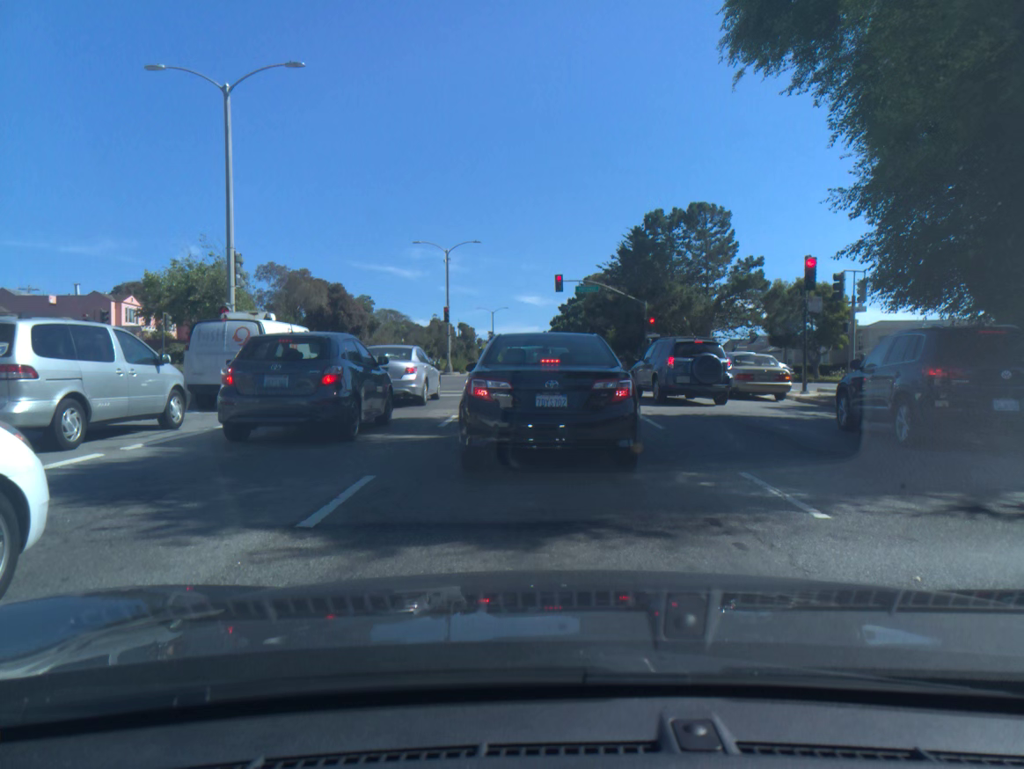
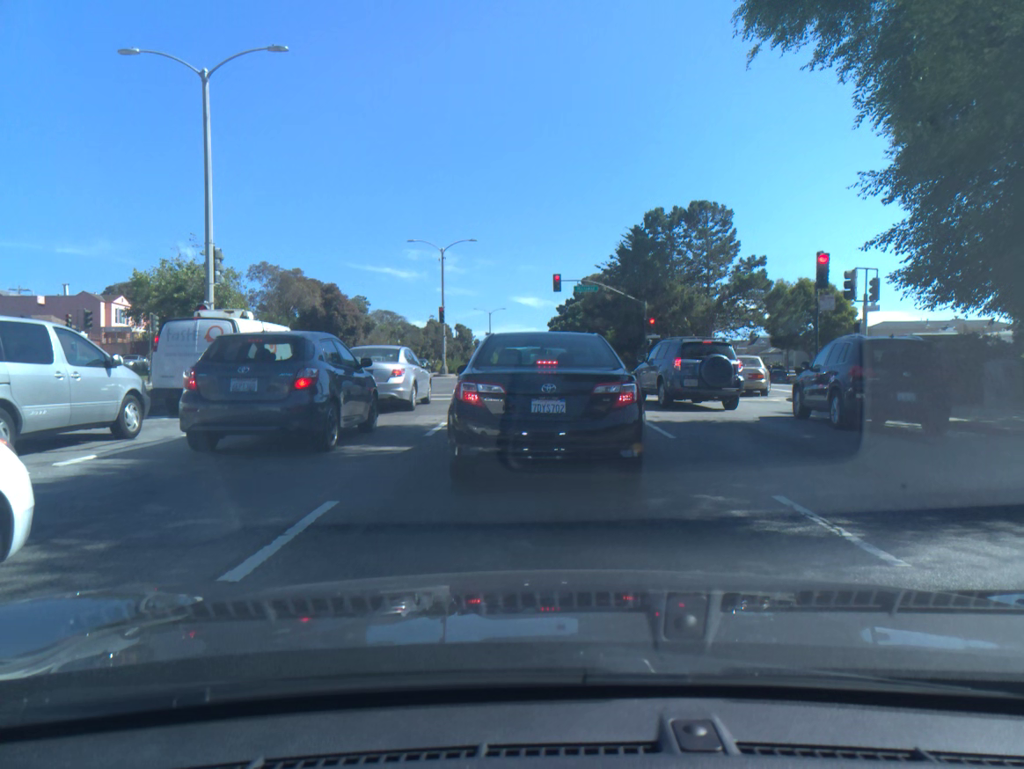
(+0.1, +1.3) m; 0°
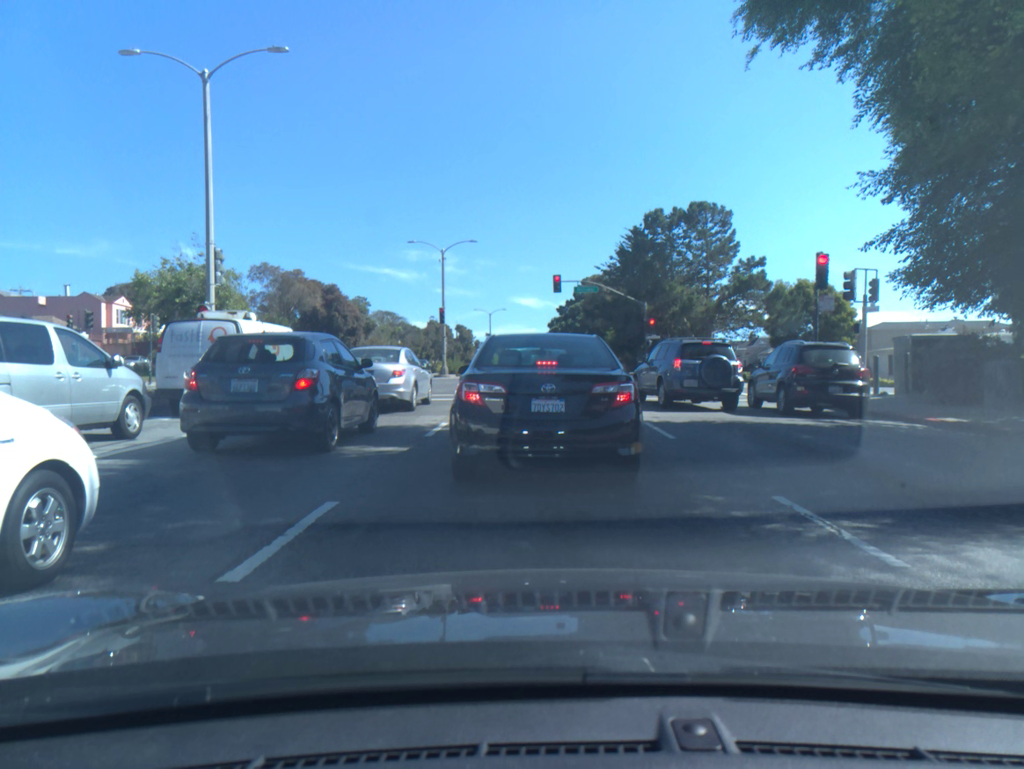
(0.0, 0.0) m; 0°
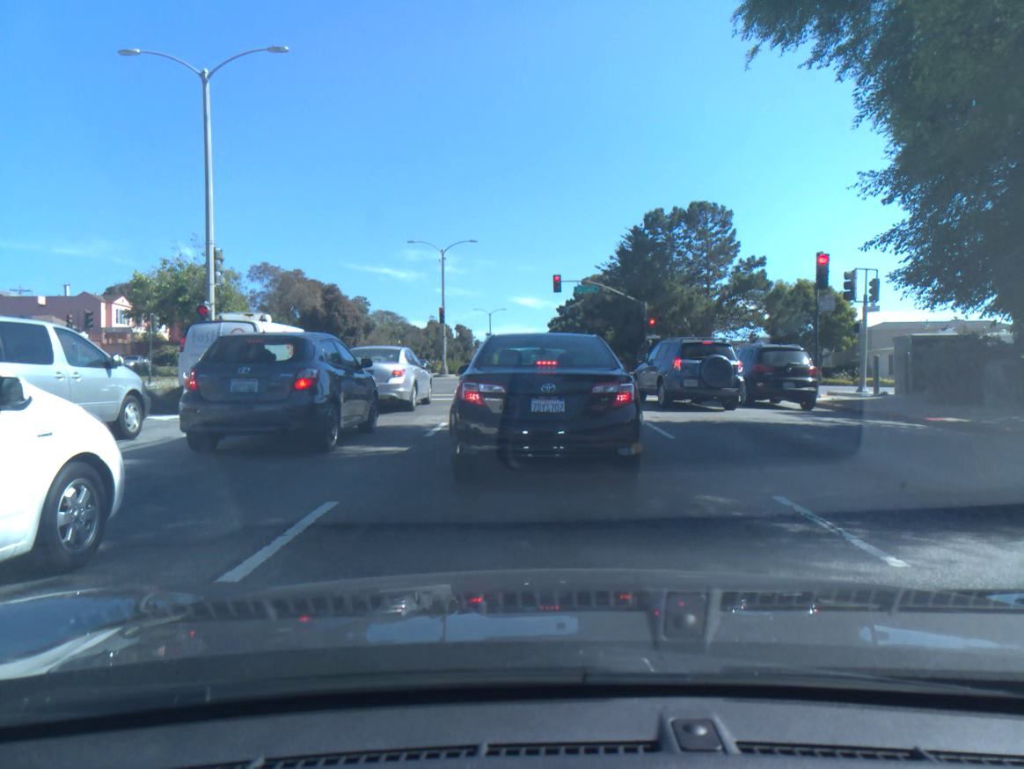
(0.0, 0.0) m; 0°
